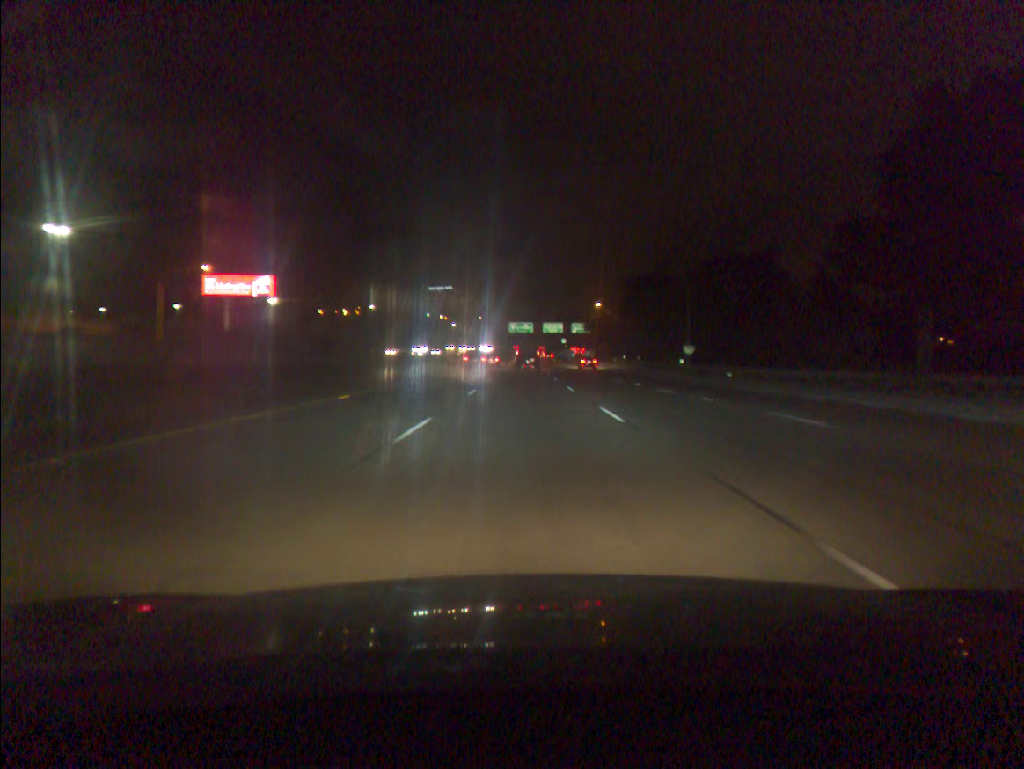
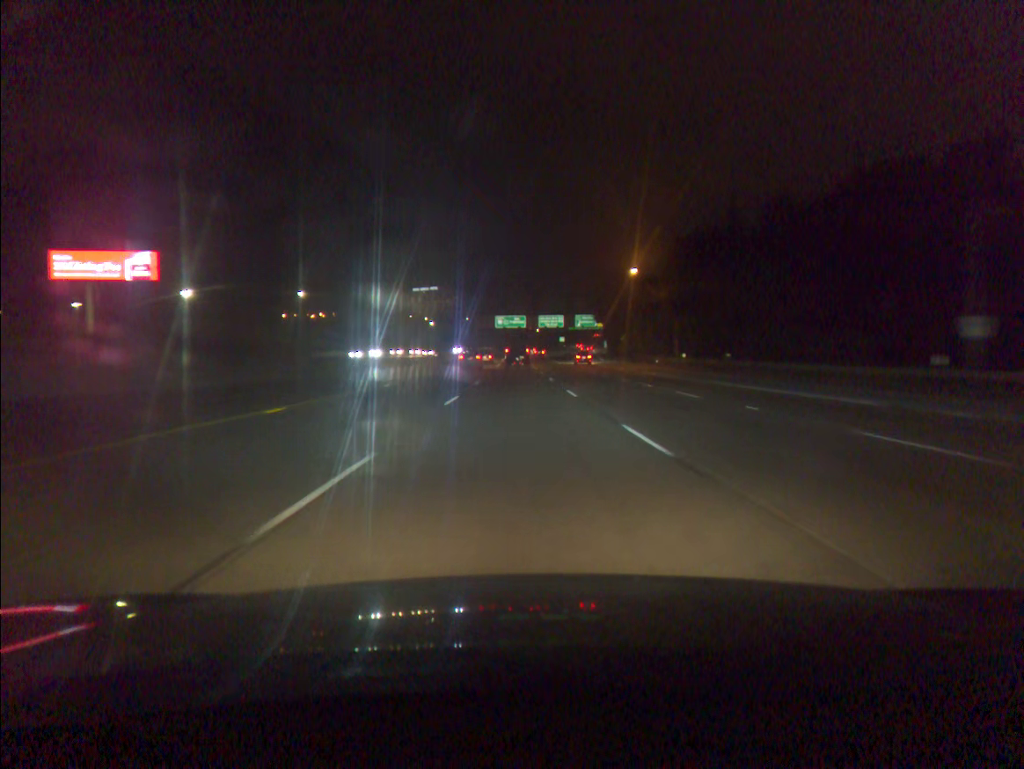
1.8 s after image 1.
(+0.3, +49.4) m; +1°
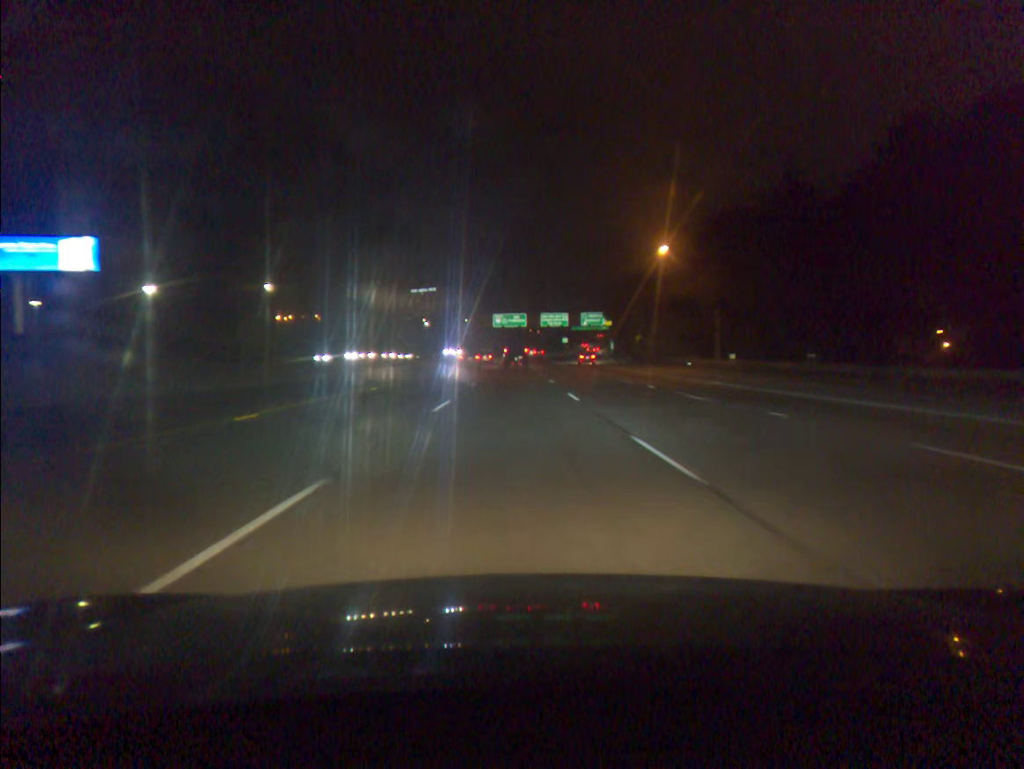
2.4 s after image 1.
(0.0, +16.6) m; 0°
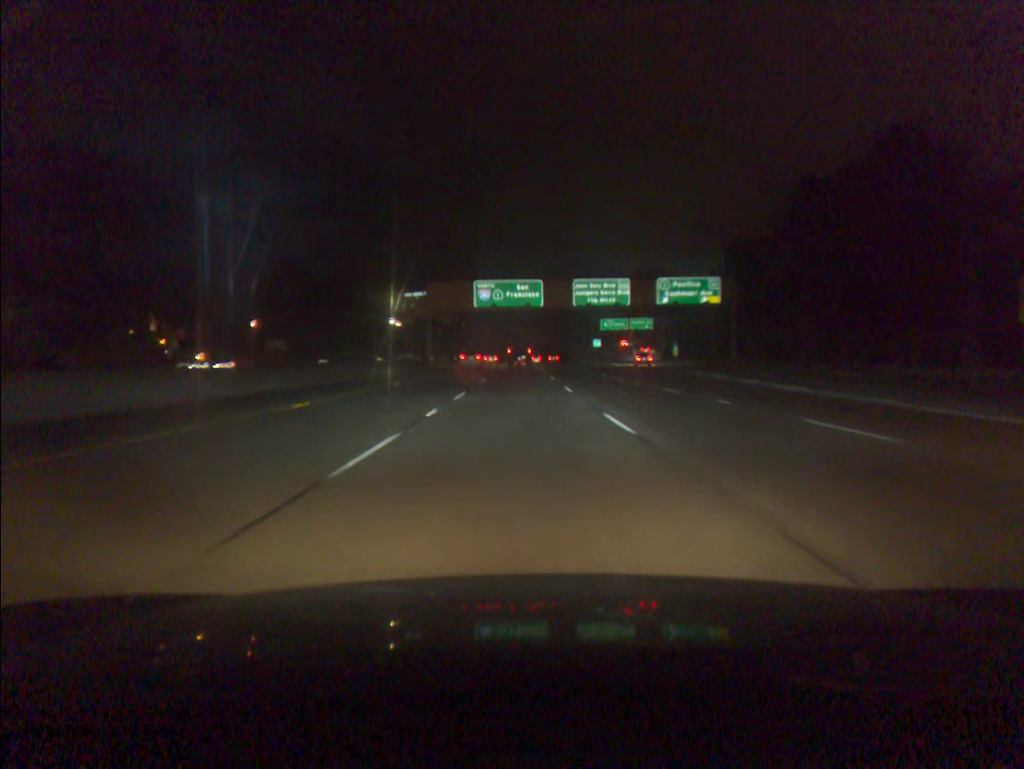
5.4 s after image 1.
(-0.6, +83.1) m; 0°
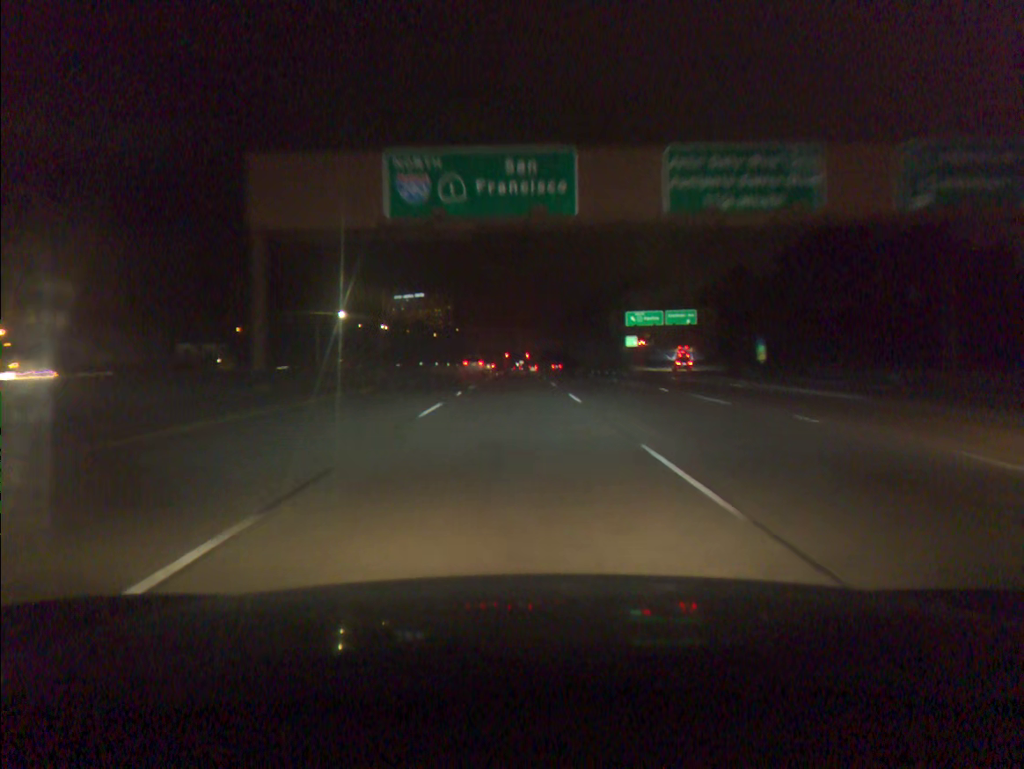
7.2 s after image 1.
(+0.1, +50.0) m; 0°
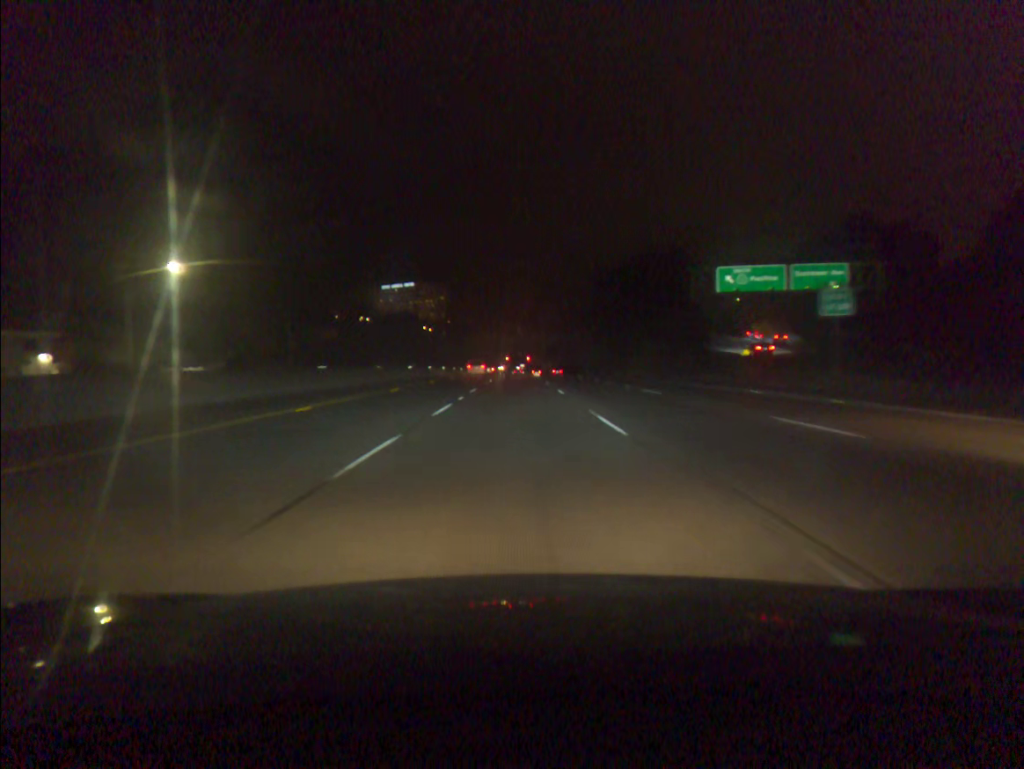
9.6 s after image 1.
(-0.2, +66.3) m; 0°
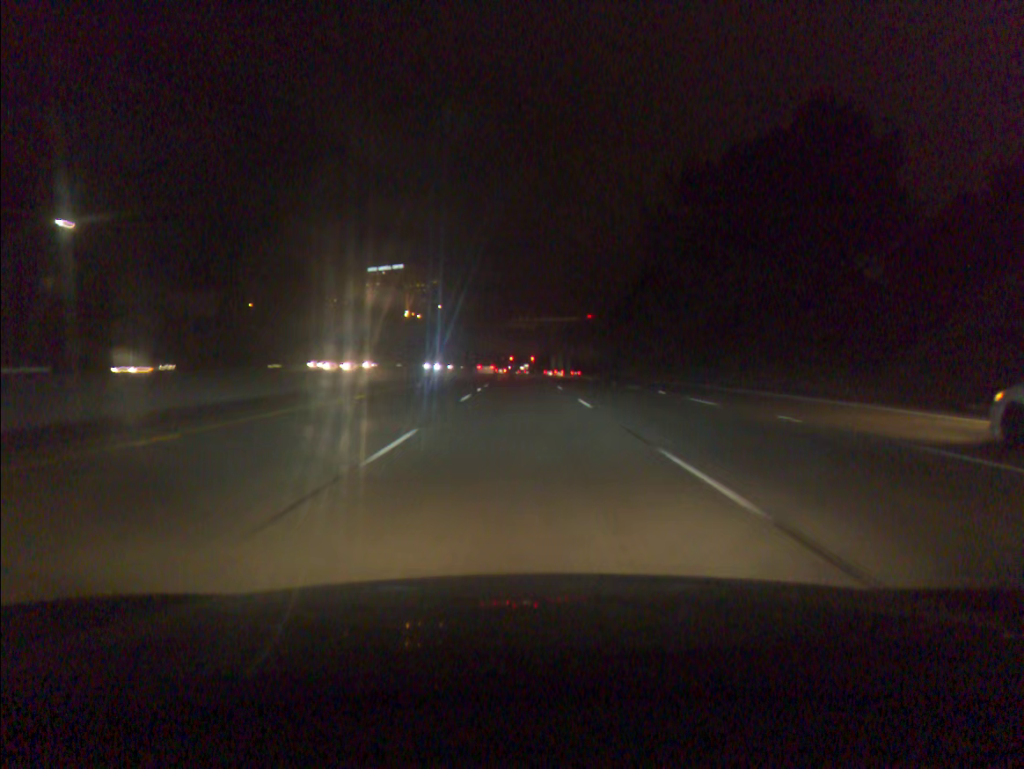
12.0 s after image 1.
(-0.2, +66.5) m; 0°
